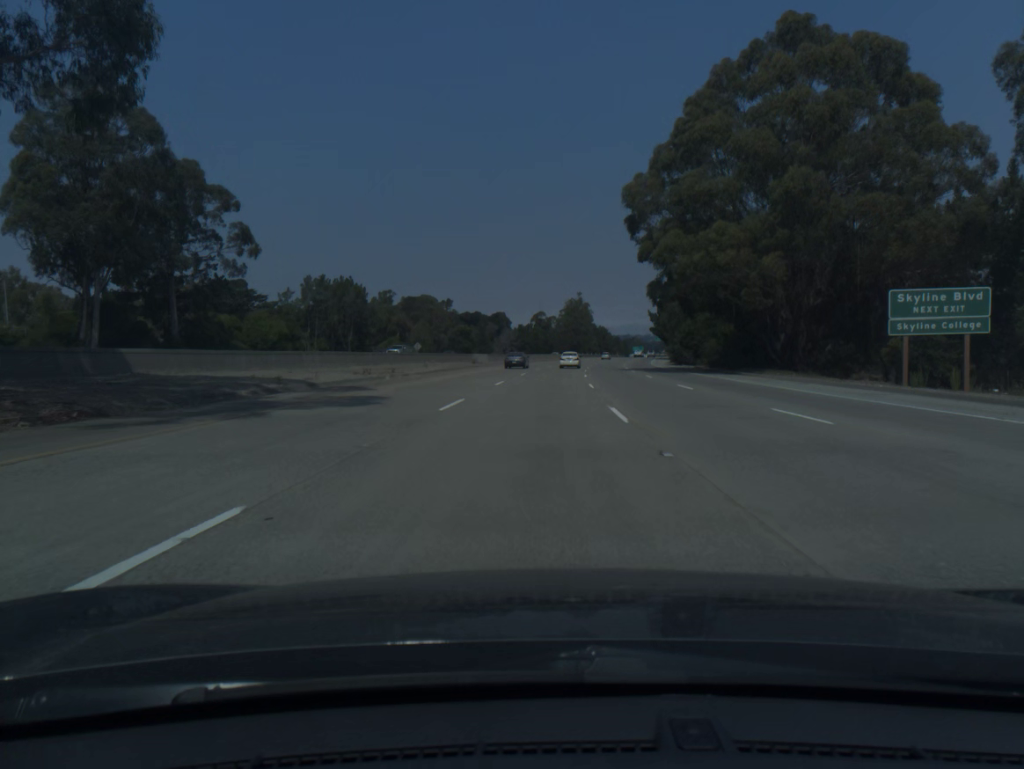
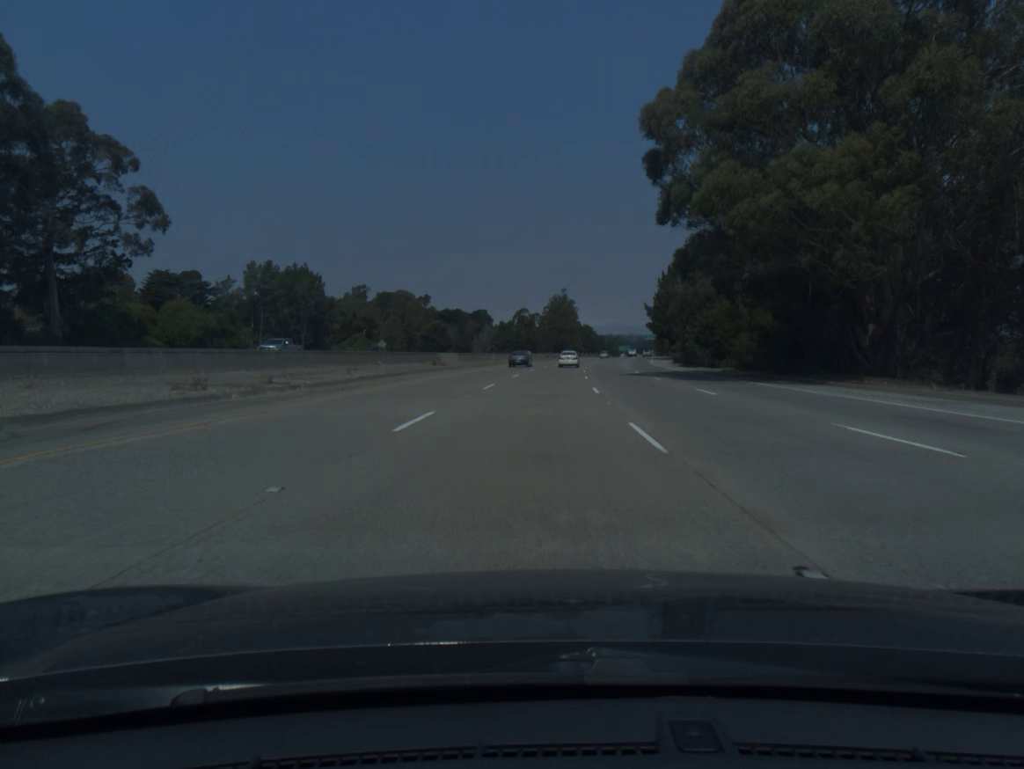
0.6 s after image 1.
(+0.2, +19.3) m; +1°
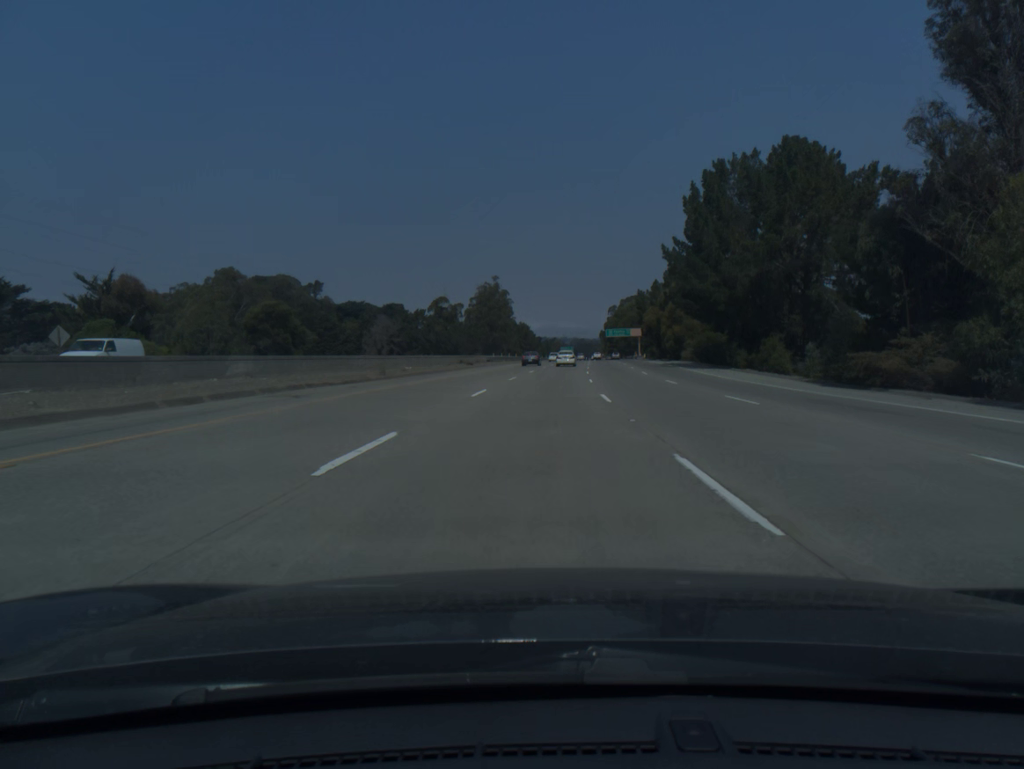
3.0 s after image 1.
(+3.2, +77.4) m; +5°
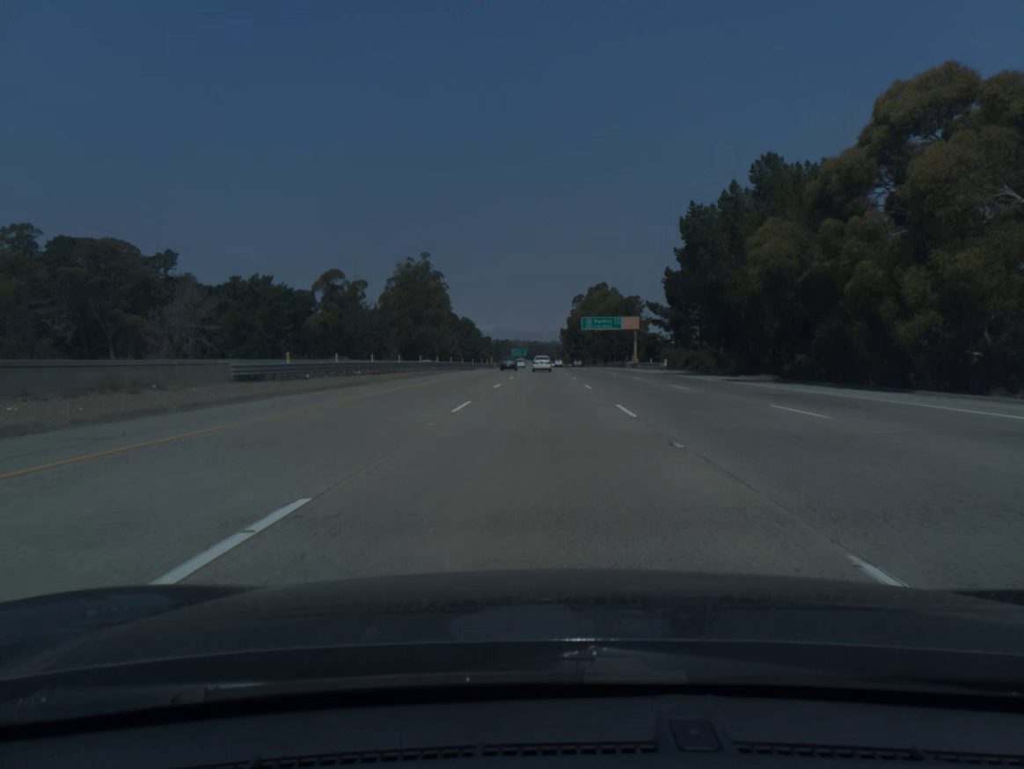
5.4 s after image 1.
(+2.8, +78.0) m; +3°
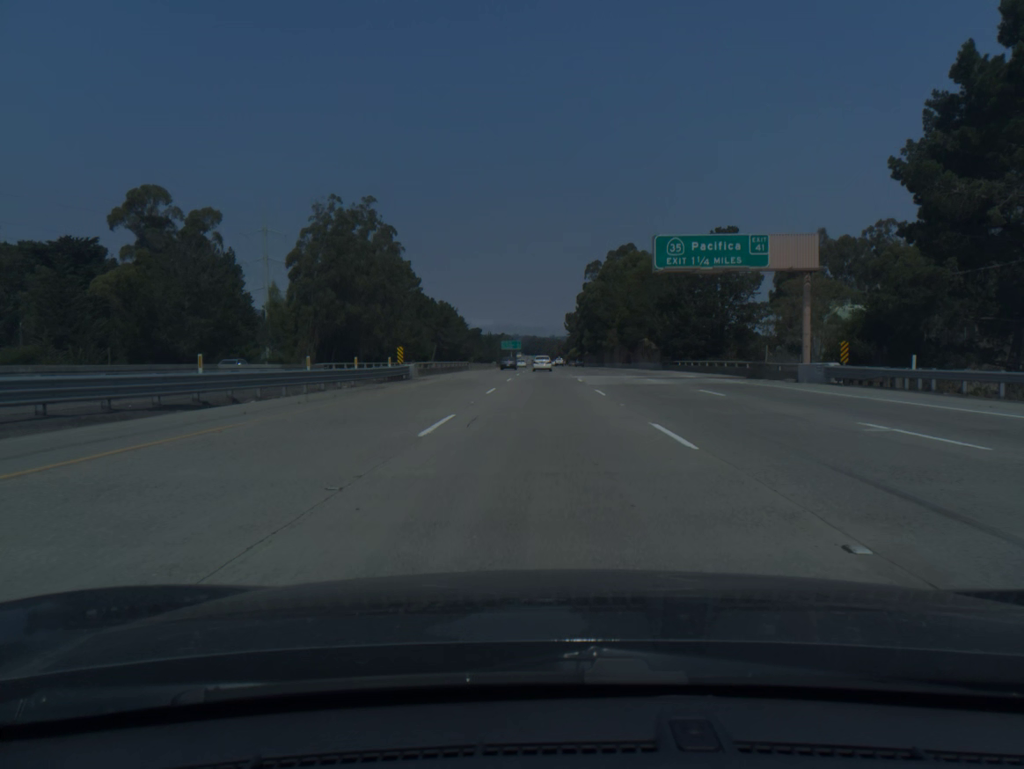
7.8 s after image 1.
(+0.3, +78.6) m; 0°
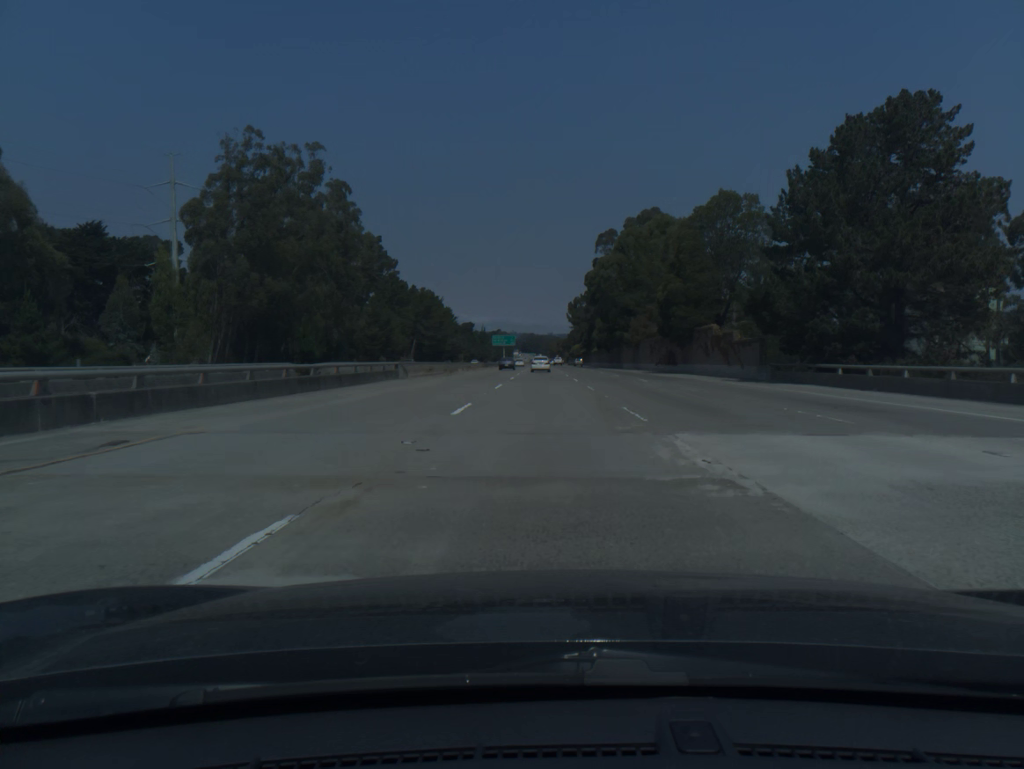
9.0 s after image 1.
(+0.1, +39.5) m; 0°
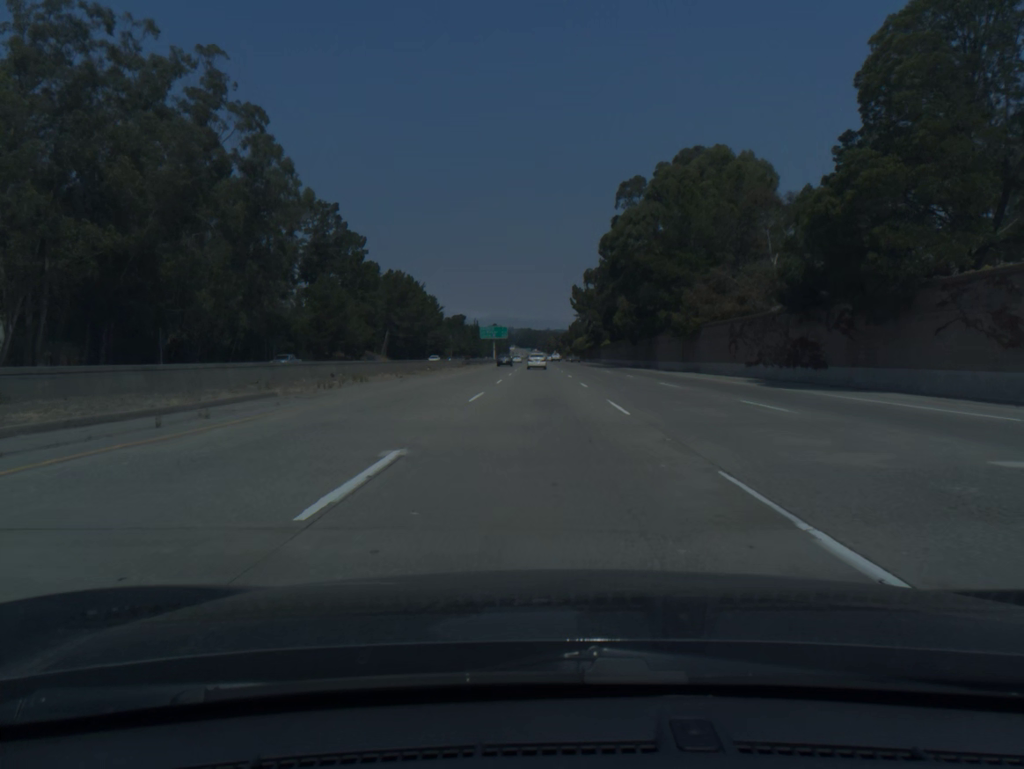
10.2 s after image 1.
(0.0, +39.5) m; 0°
